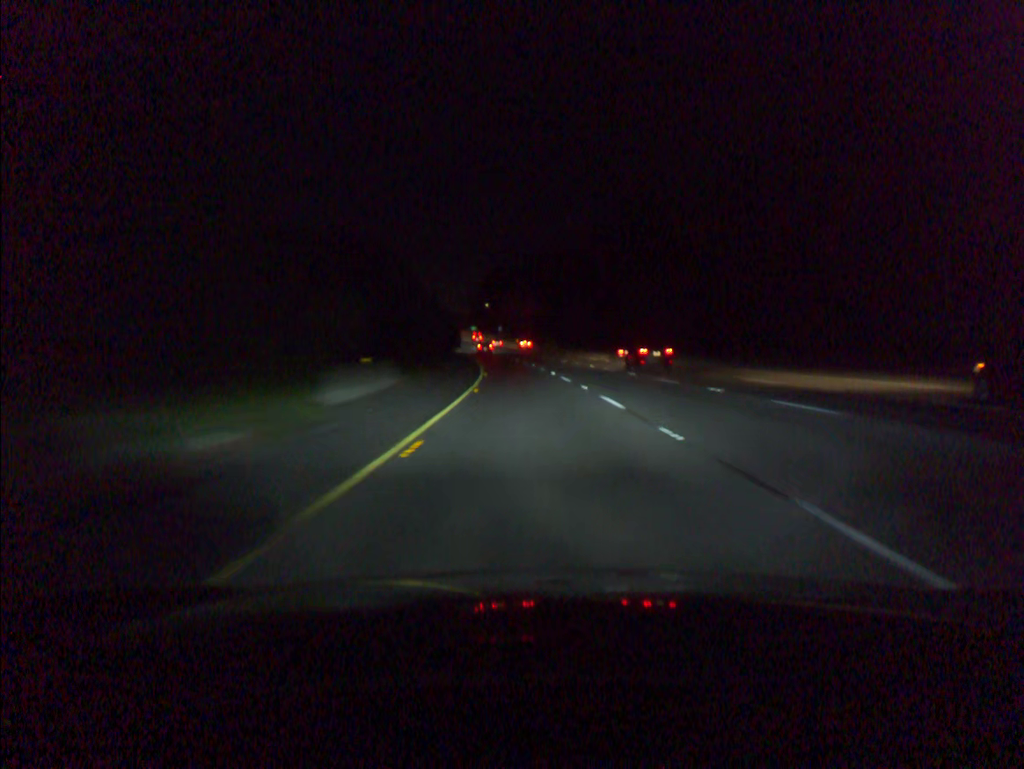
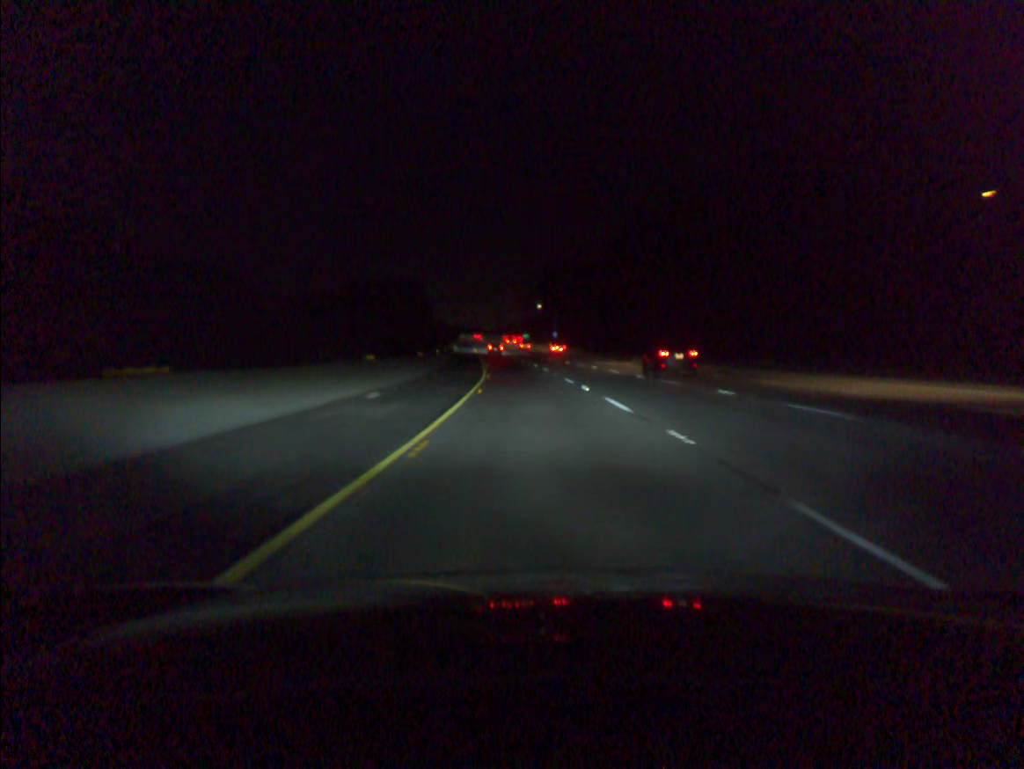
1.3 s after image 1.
(-1.6, +43.8) m; -4°
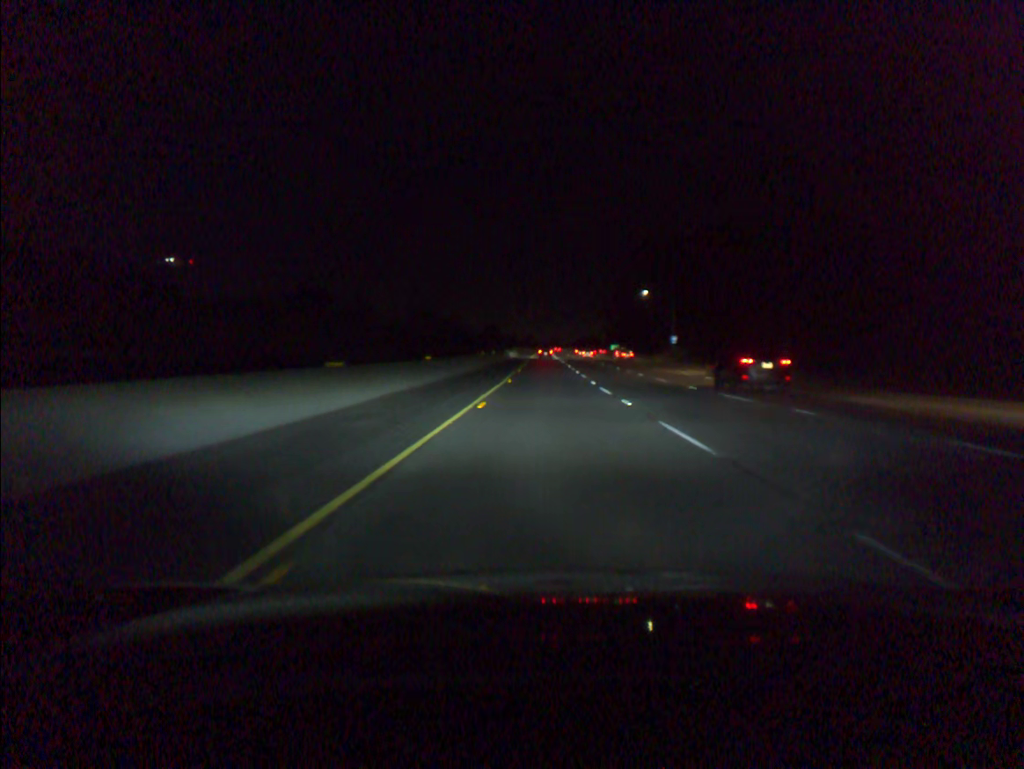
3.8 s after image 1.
(-4.5, +79.1) m; -6°
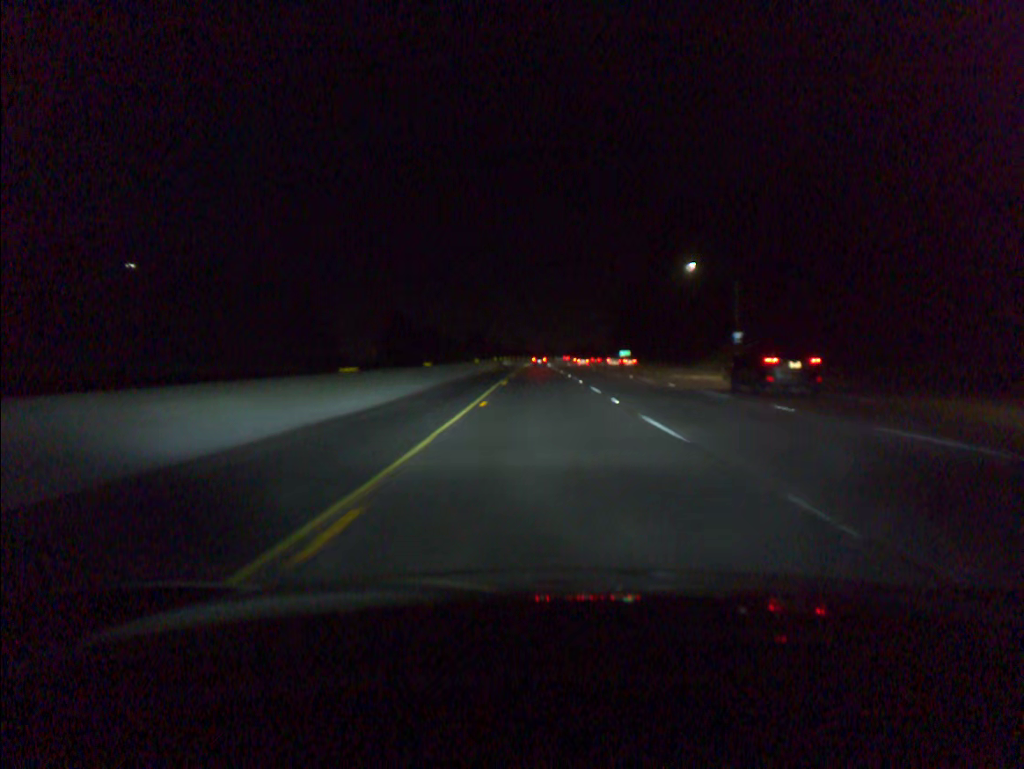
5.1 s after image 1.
(+0.1, +41.8) m; 0°
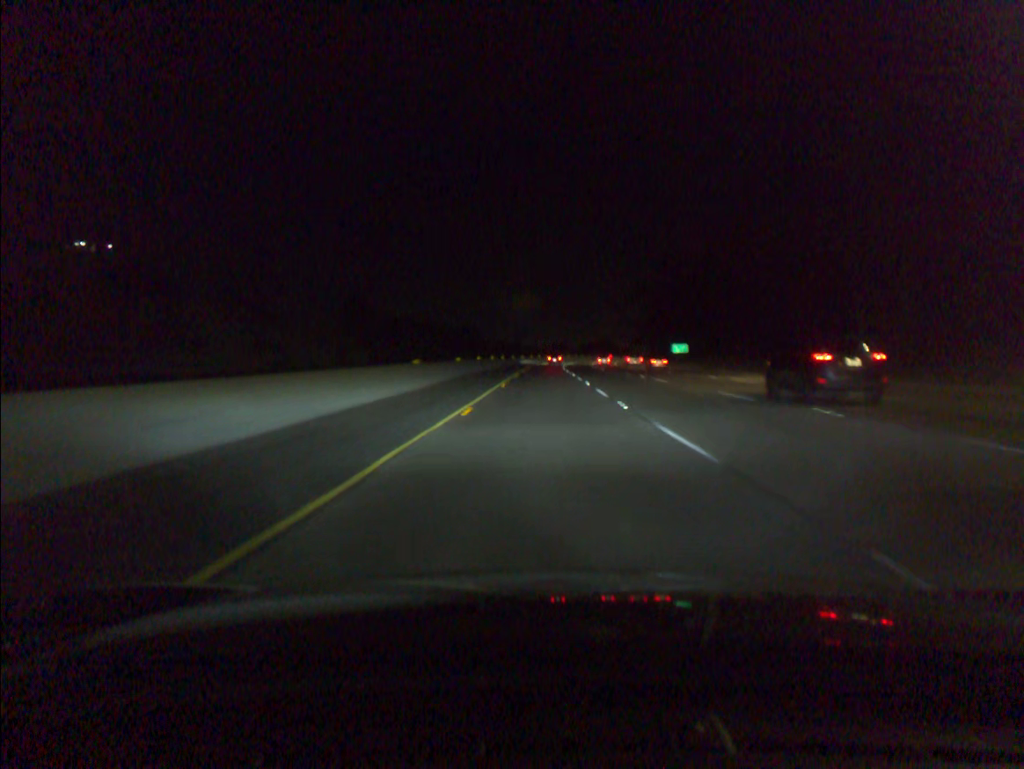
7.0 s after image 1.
(-0.1, +61.3) m; -1°
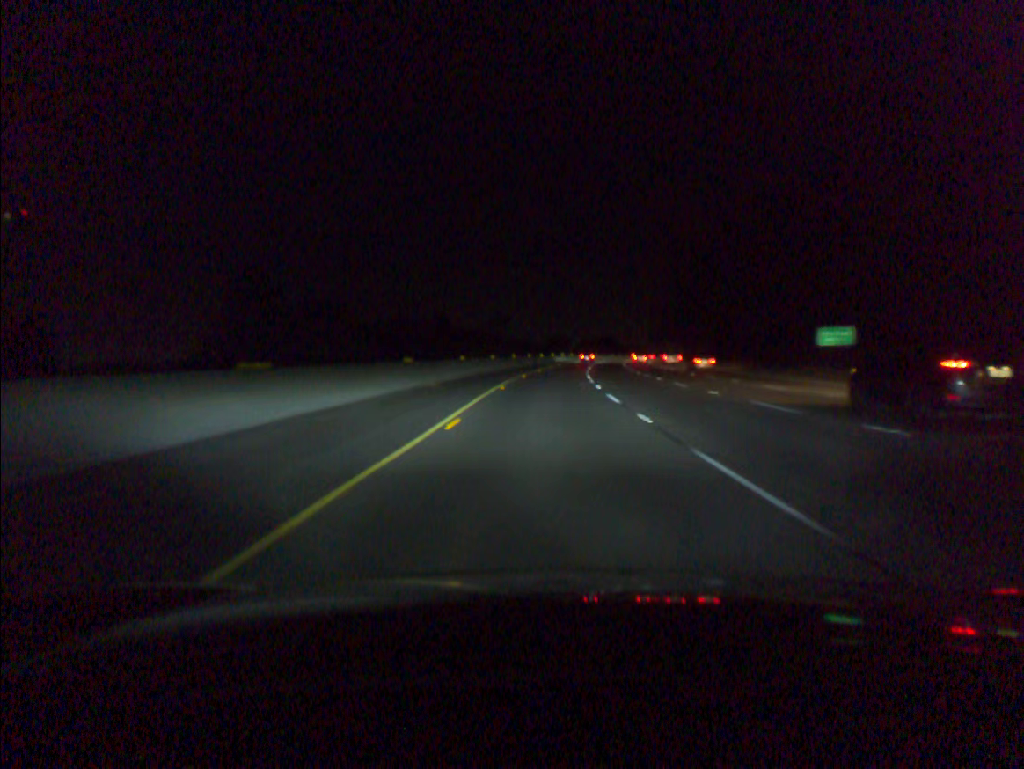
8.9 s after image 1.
(+0.2, +61.8) m; +1°
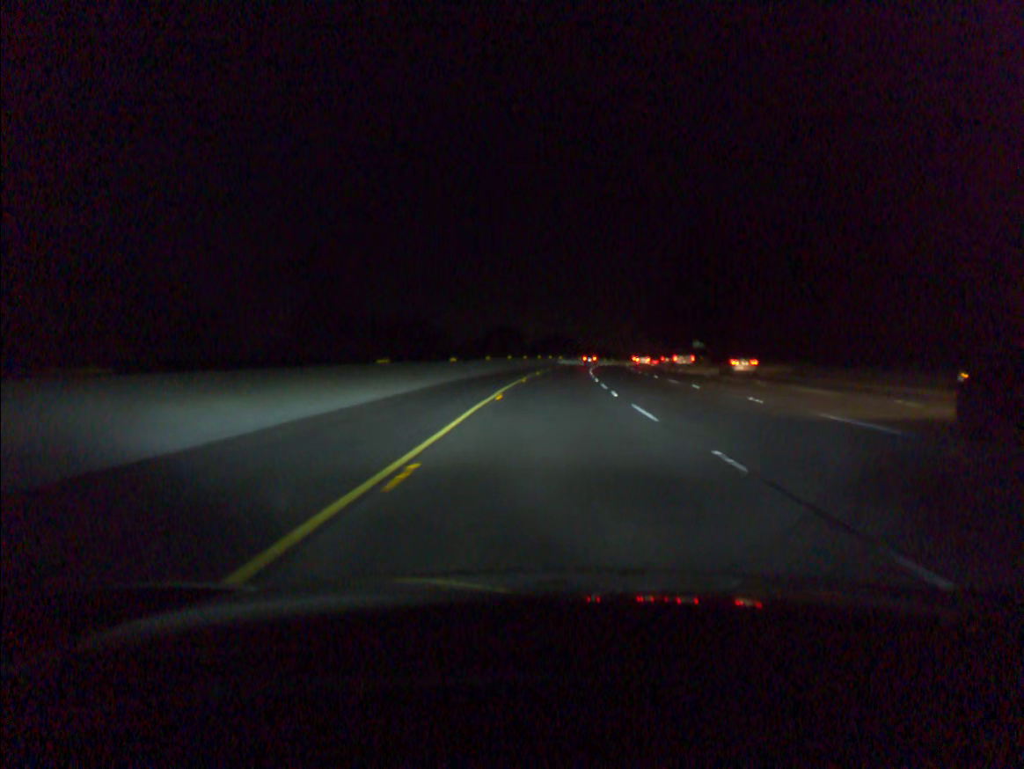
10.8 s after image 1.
(+1.7, +63.7) m; +4°
